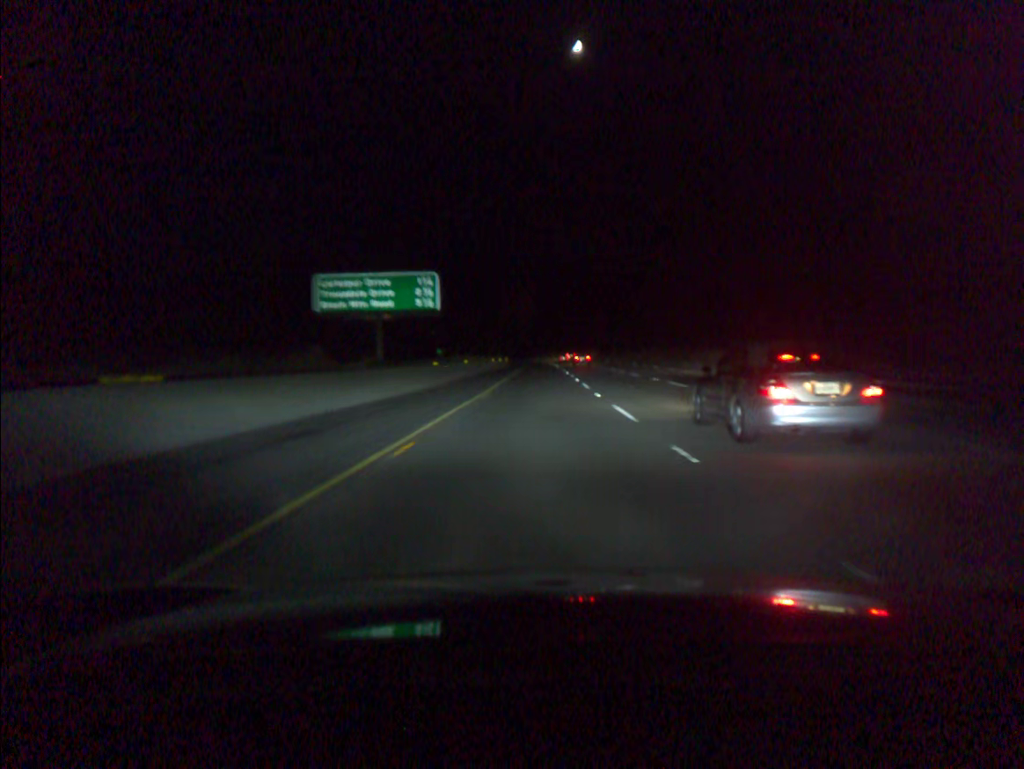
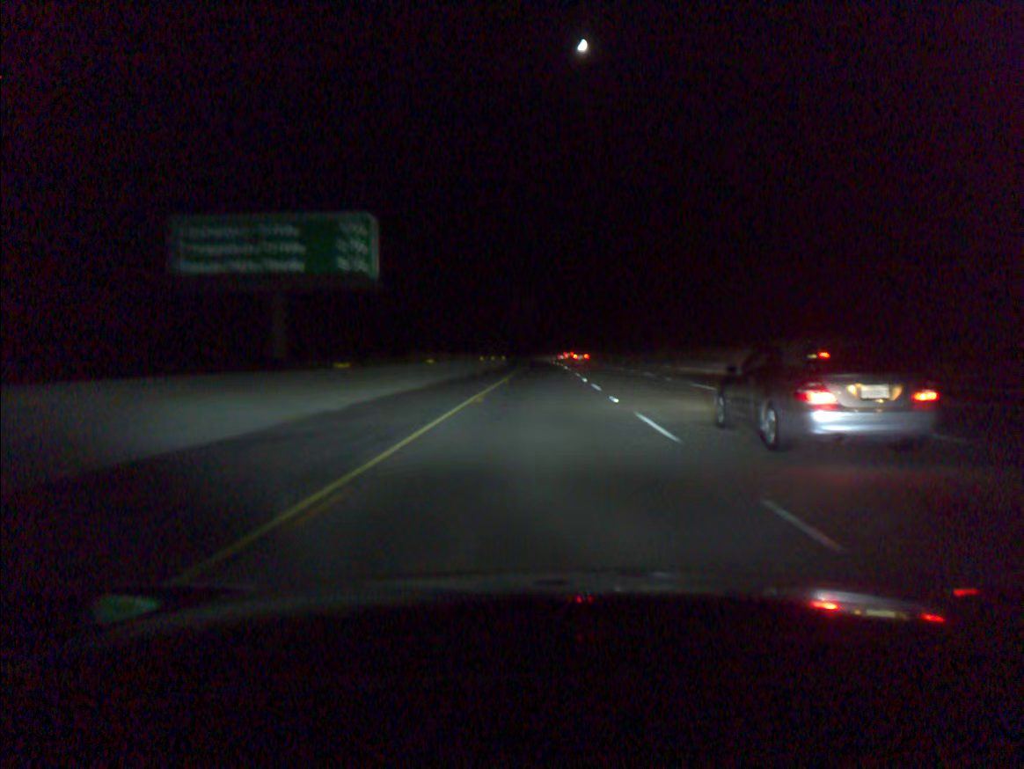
(0.0, +18.6) m; 0°
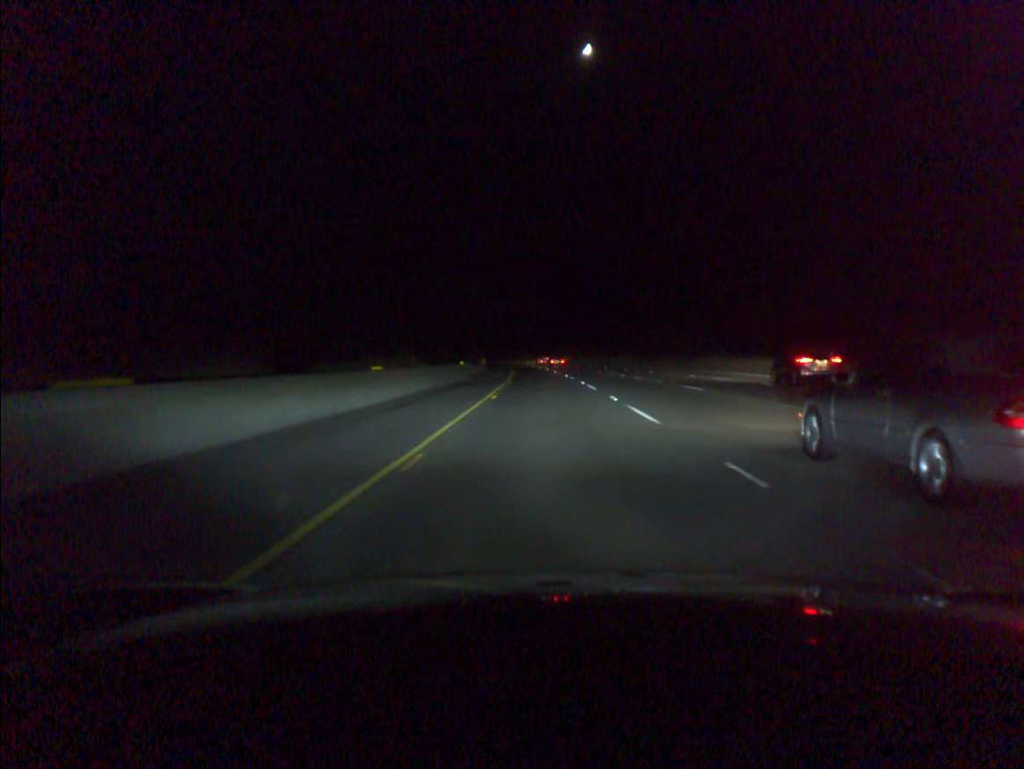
(0.0, +55.8) m; 0°
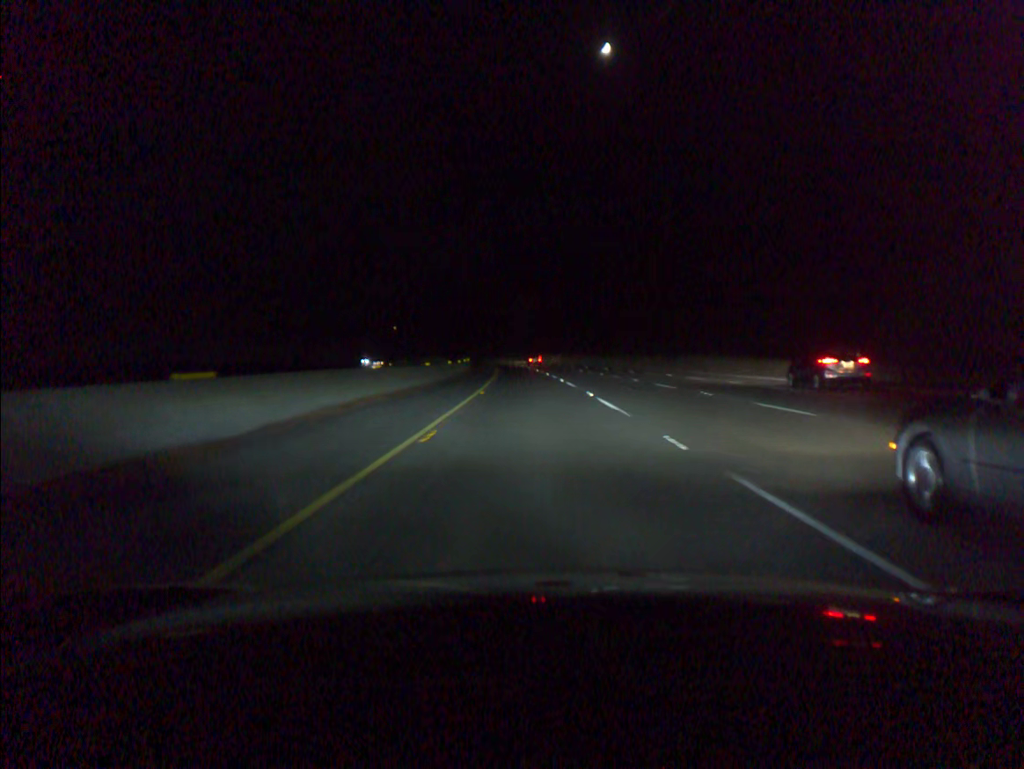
(-0.3, +55.8) m; -1°
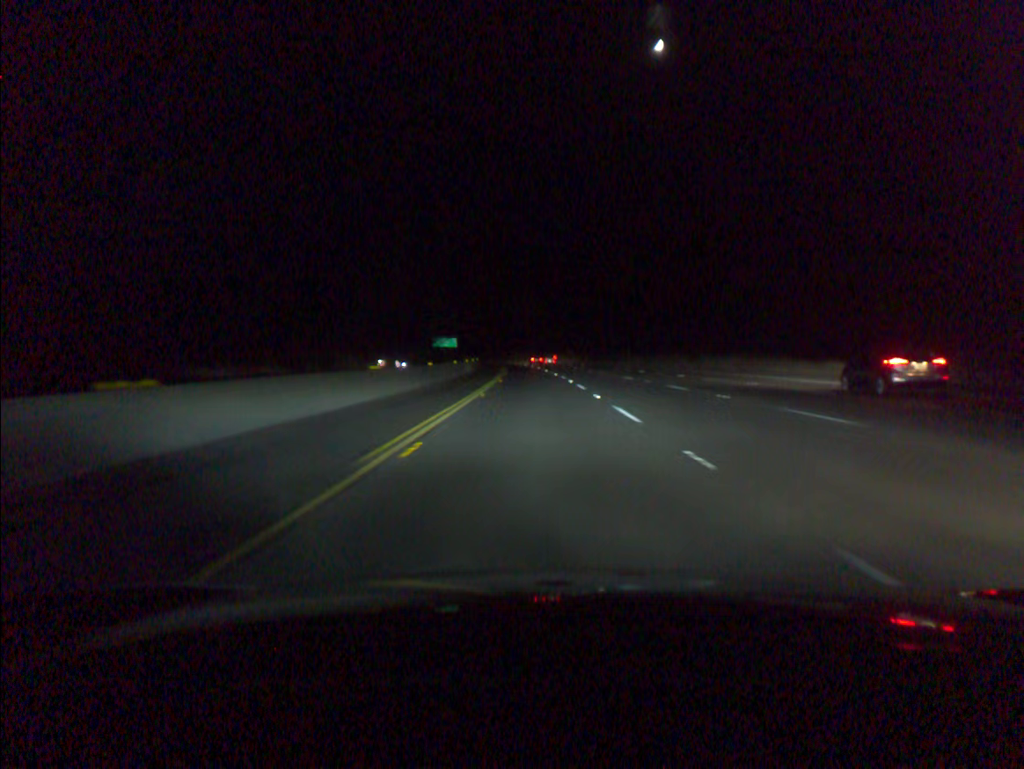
(-2.4, +74.4) m; -4°
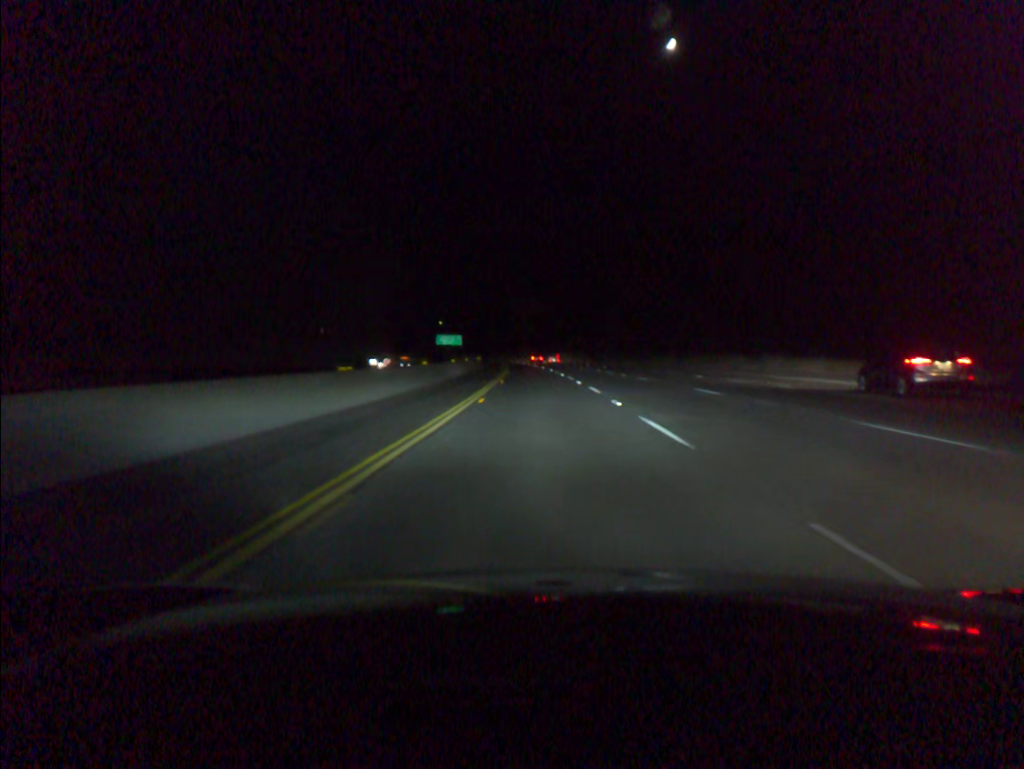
(-0.2, +18.6) m; -1°
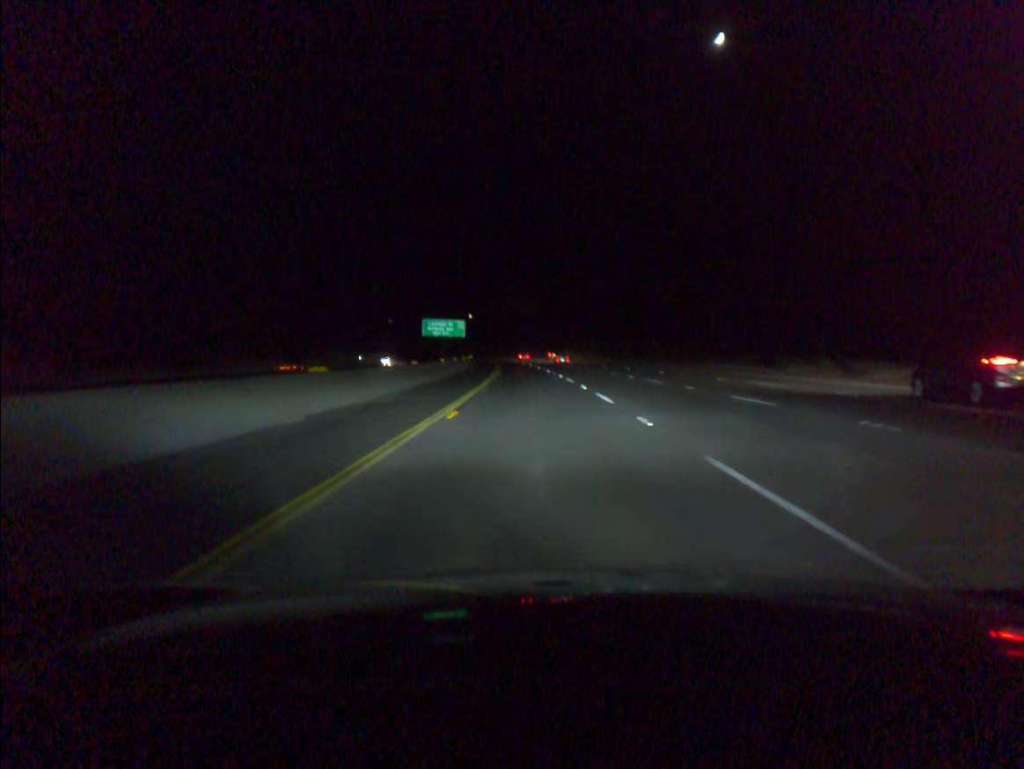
(-2.4, +92.8) m; -3°
